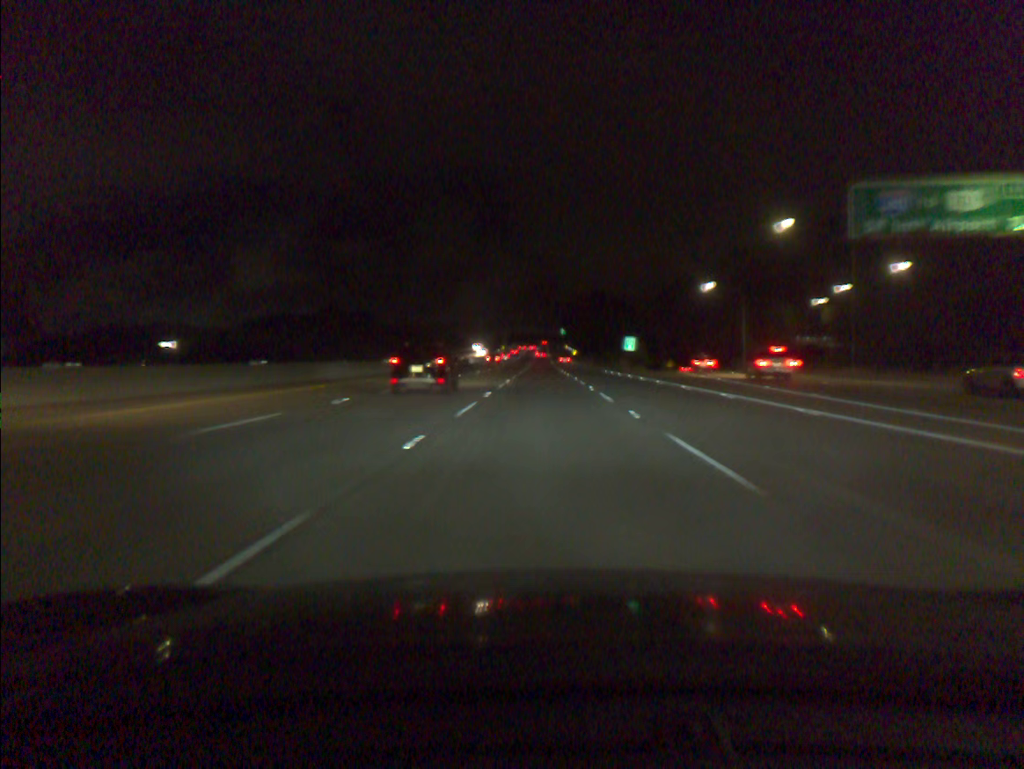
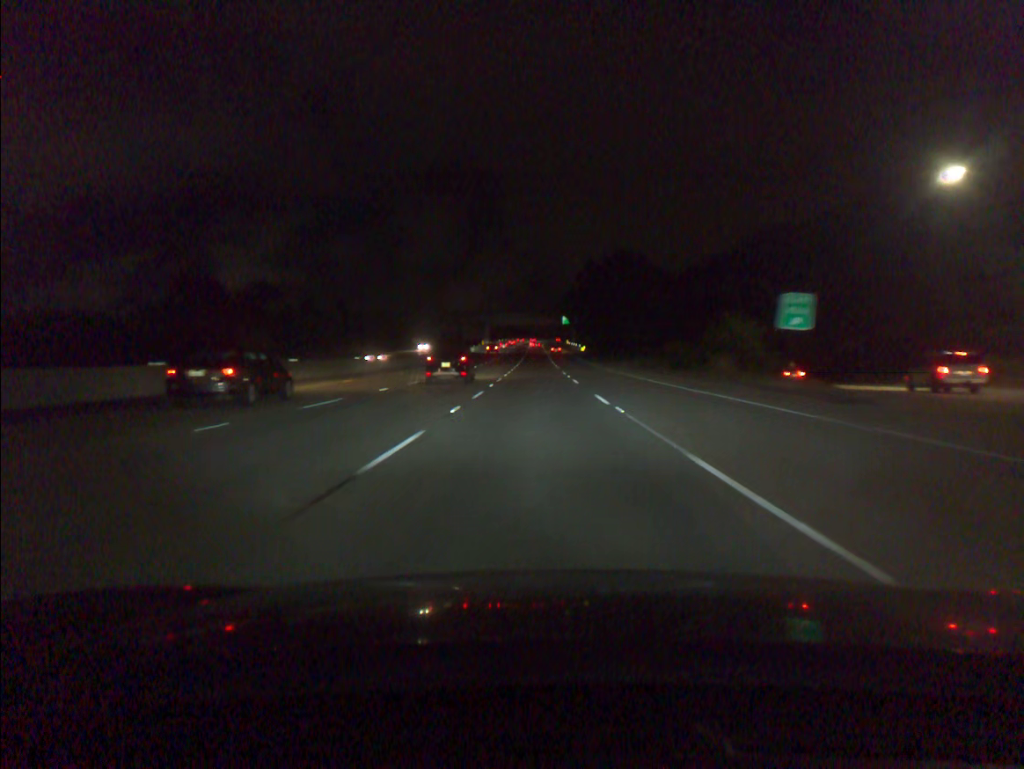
(+0.3, +67.4) m; 0°
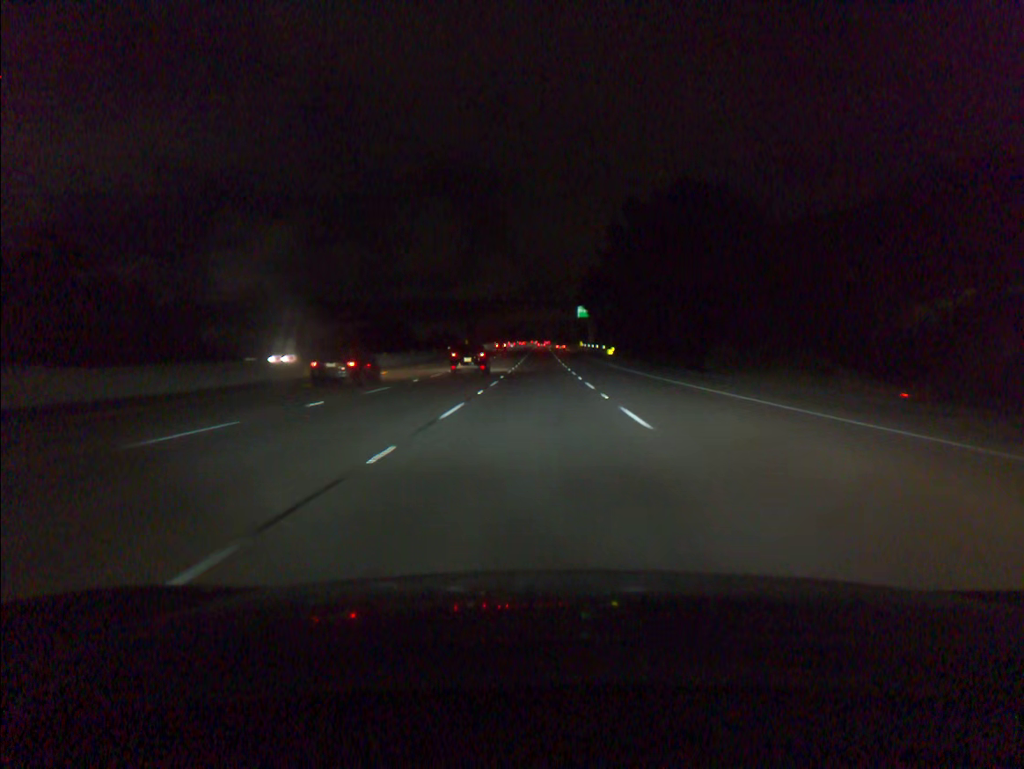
(-0.1, +50.4) m; 0°
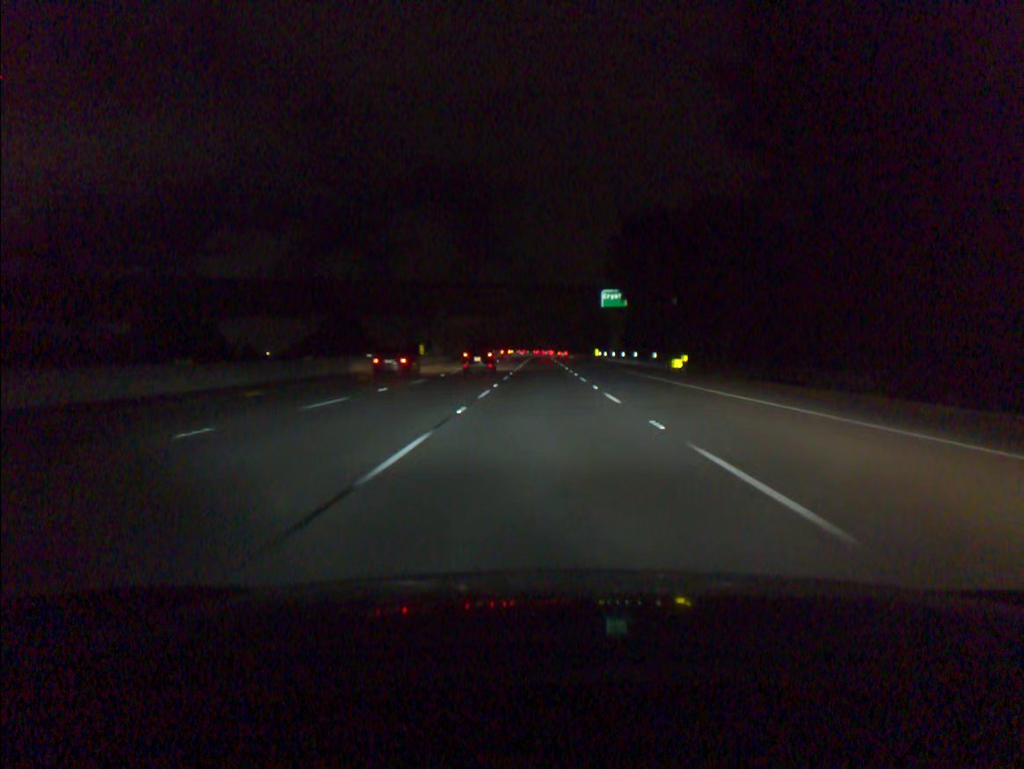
(-0.1, +50.1) m; 0°
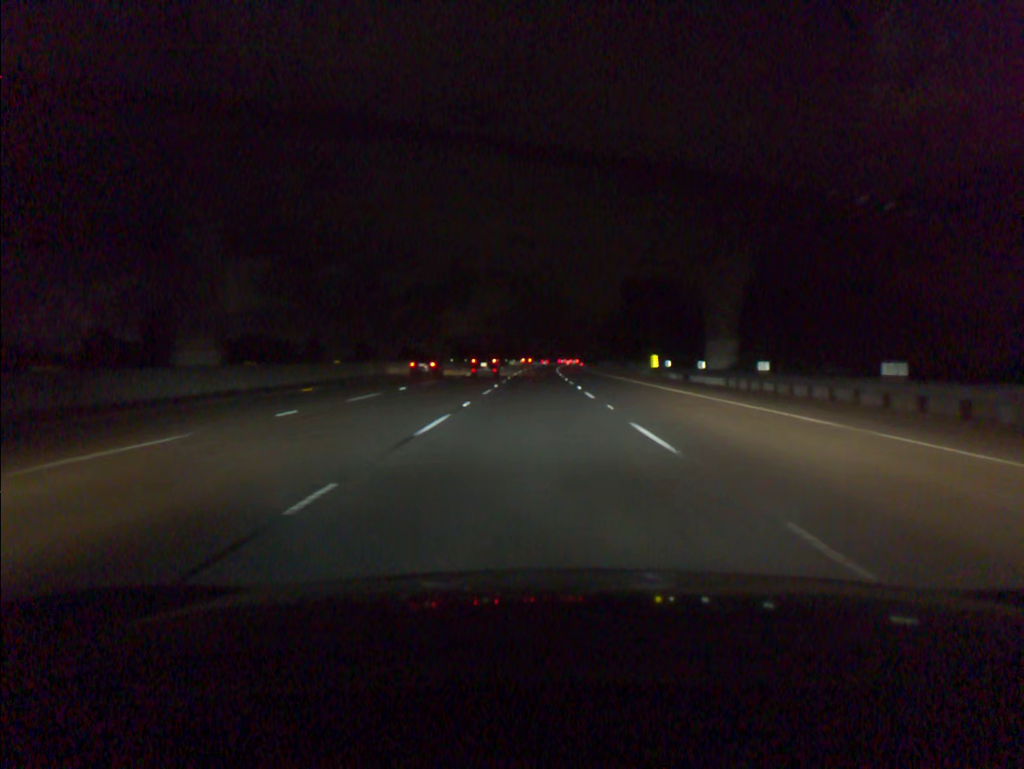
(+0.3, +66.3) m; 0°
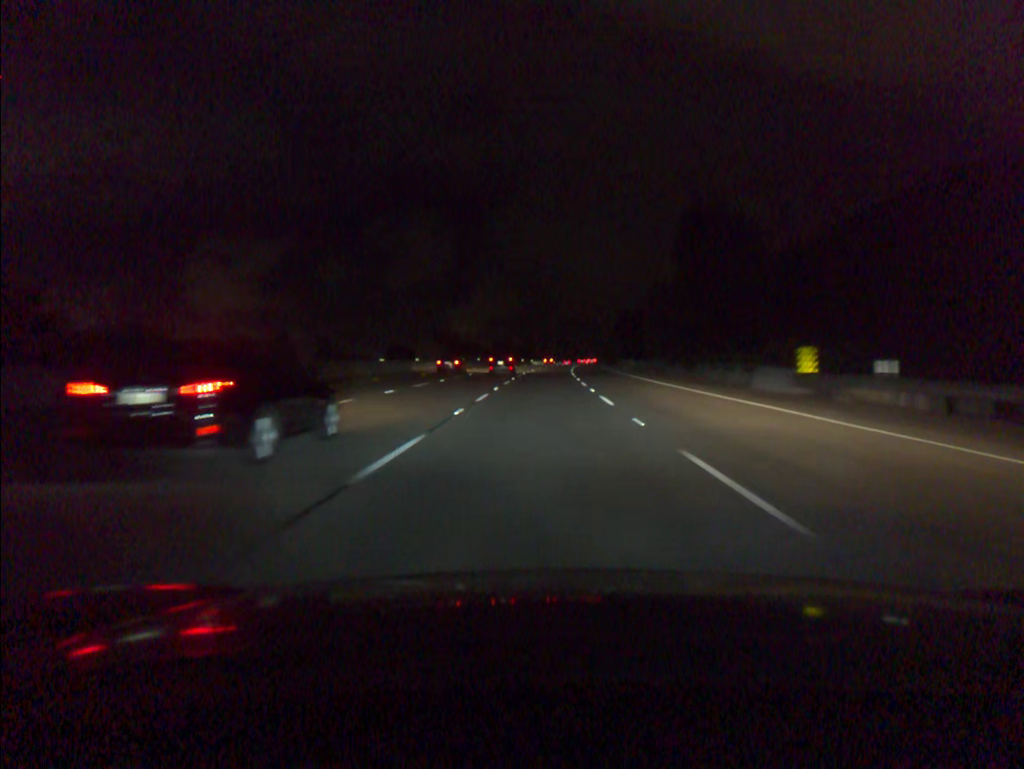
(-0.1, +33.3) m; 0°
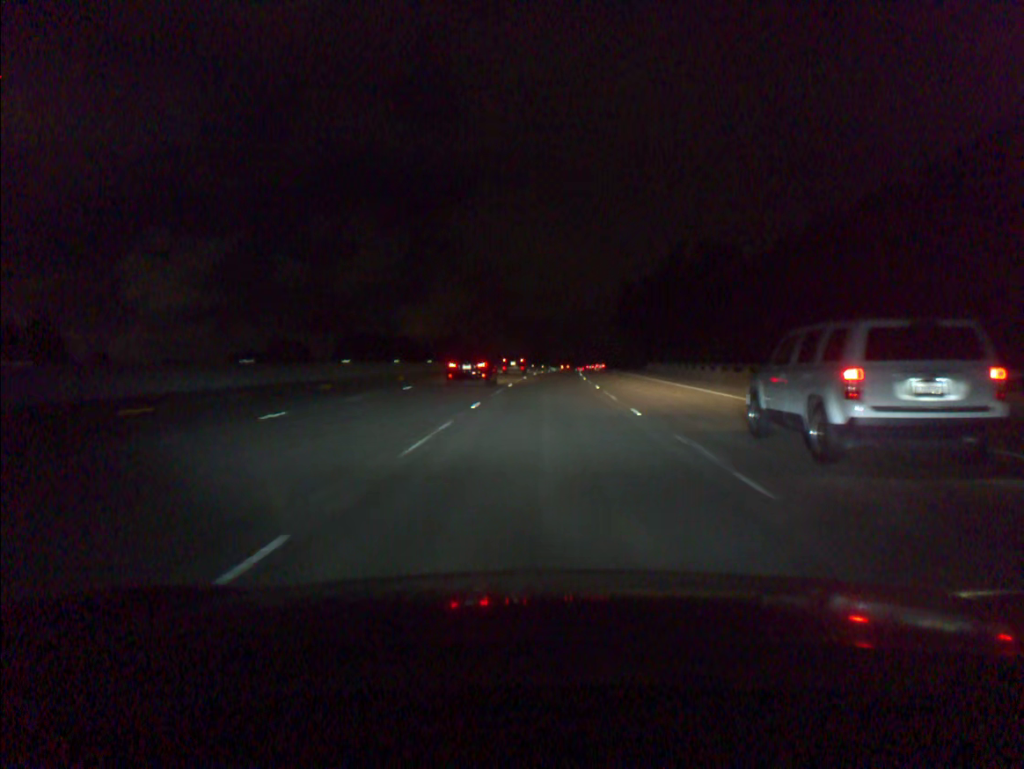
(+1.4, +83.8) m; +3°
